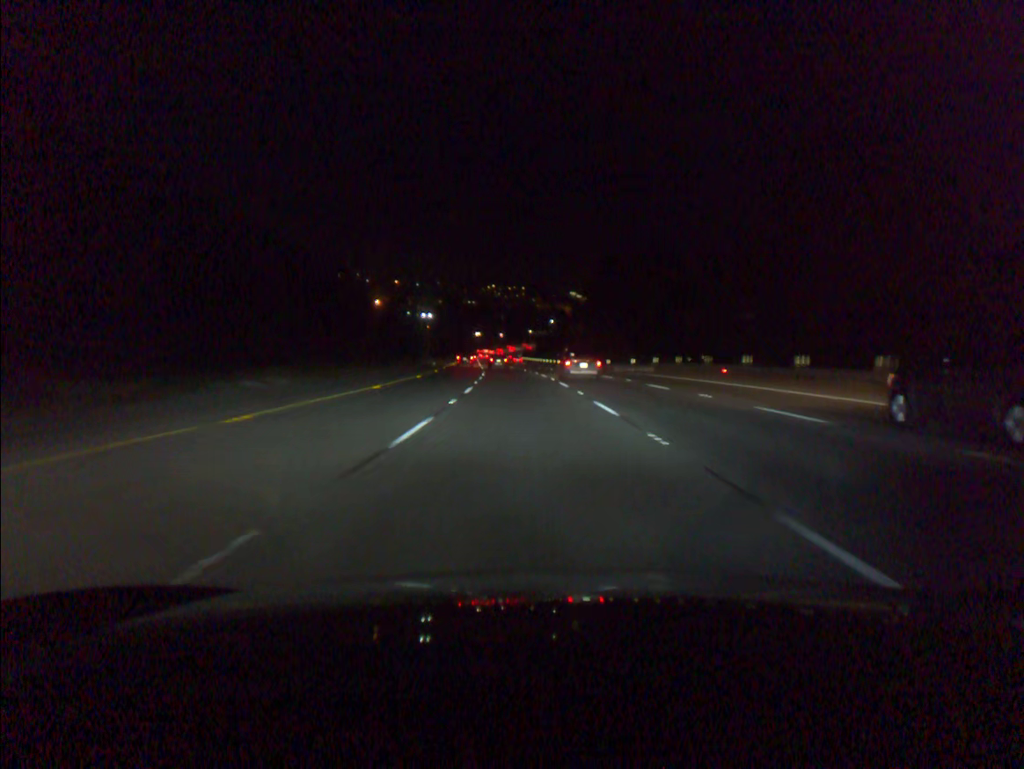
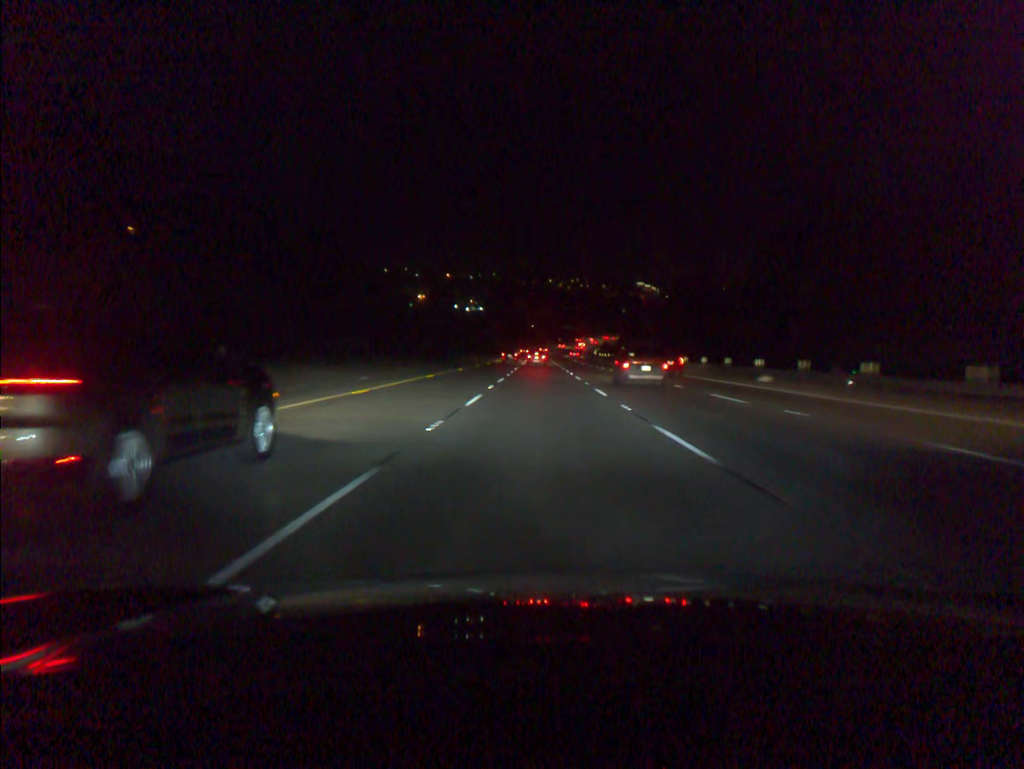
(-4.7, +94.3) m; -5°
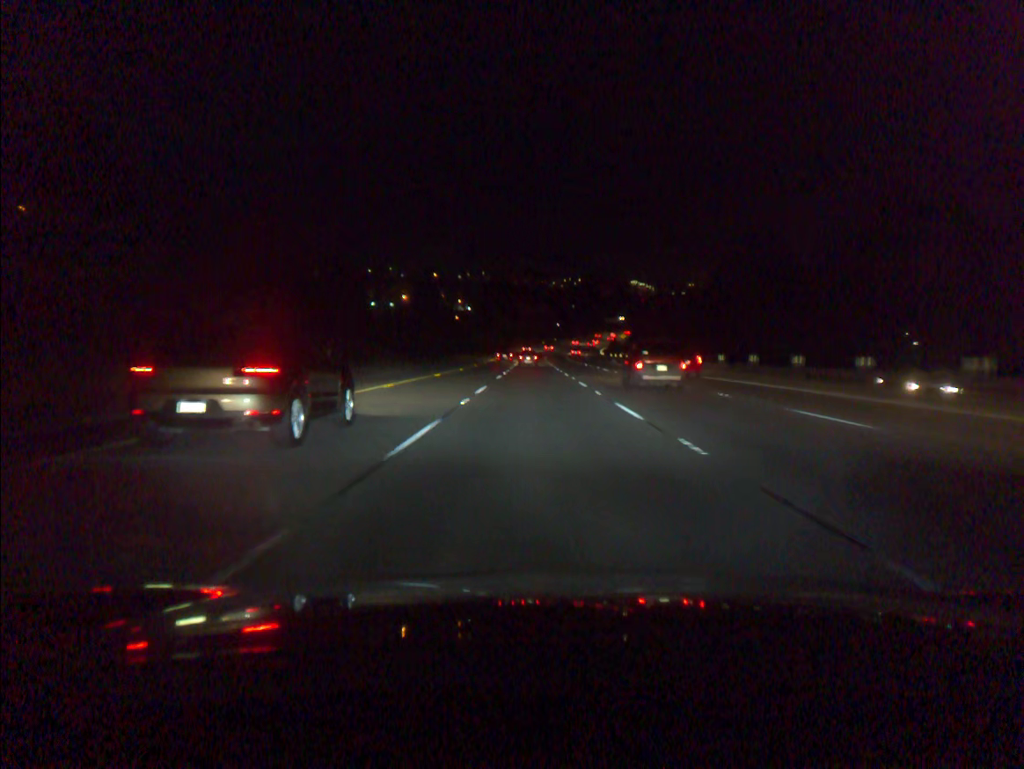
(+0.2, +38.2) m; 0°
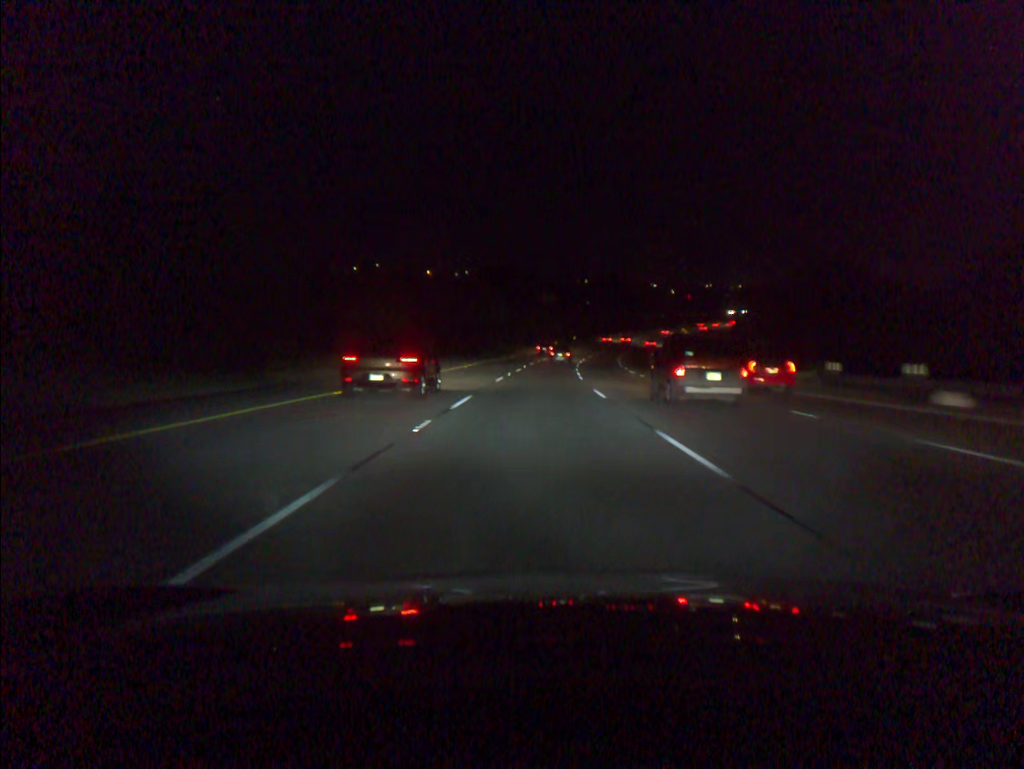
(-0.2, +94.5) m; 0°
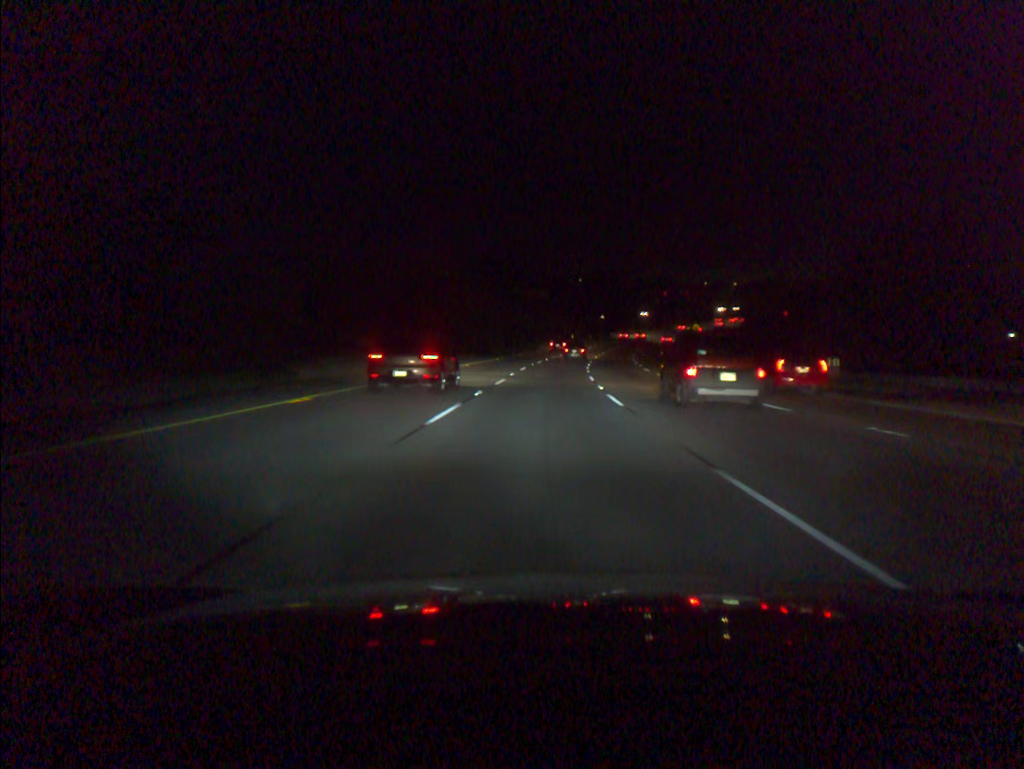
(+0.1, +18.7) m; 0°
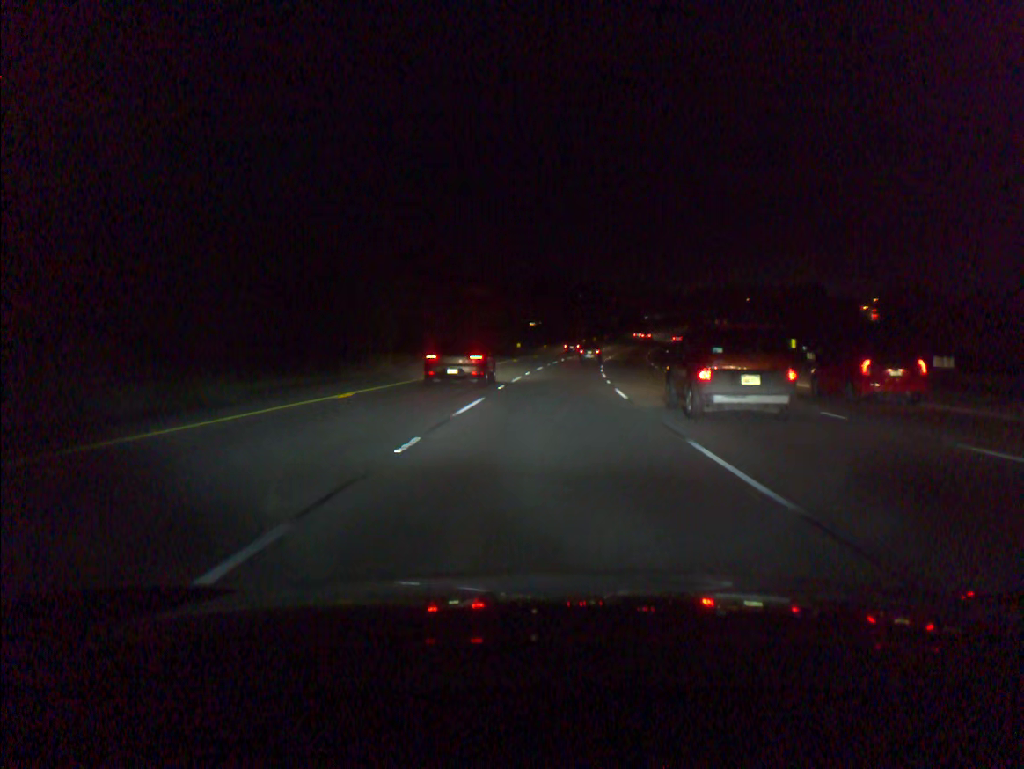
(+1.8, +55.6) m; +4°
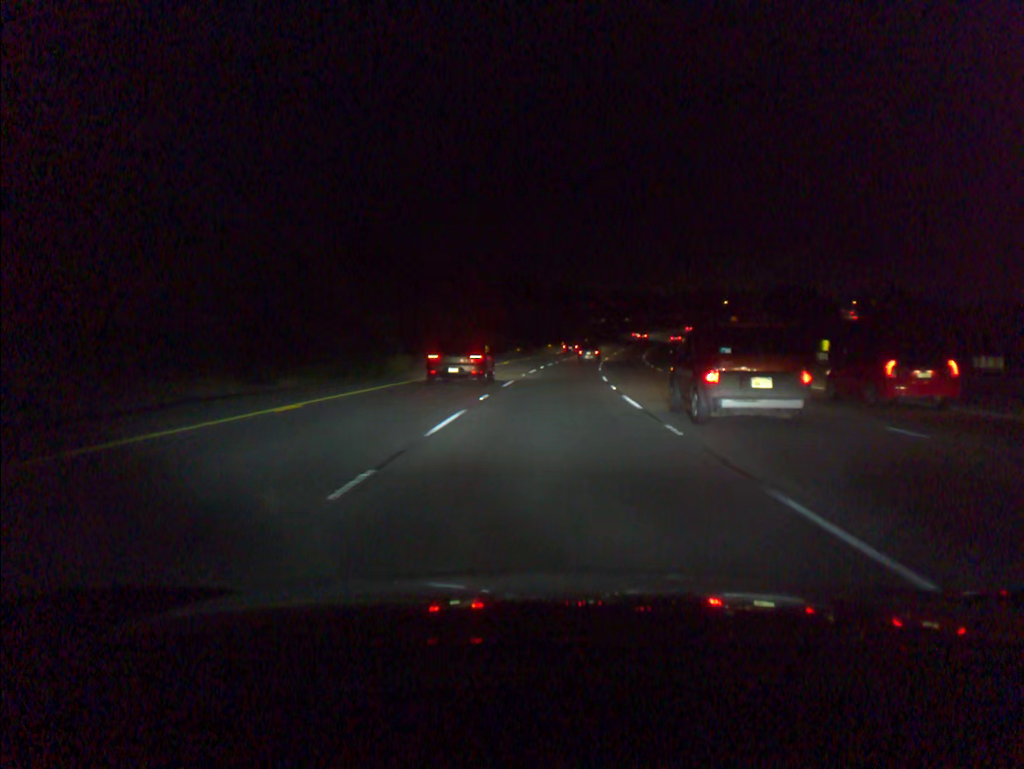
(+0.3, +18.3) m; +2°
